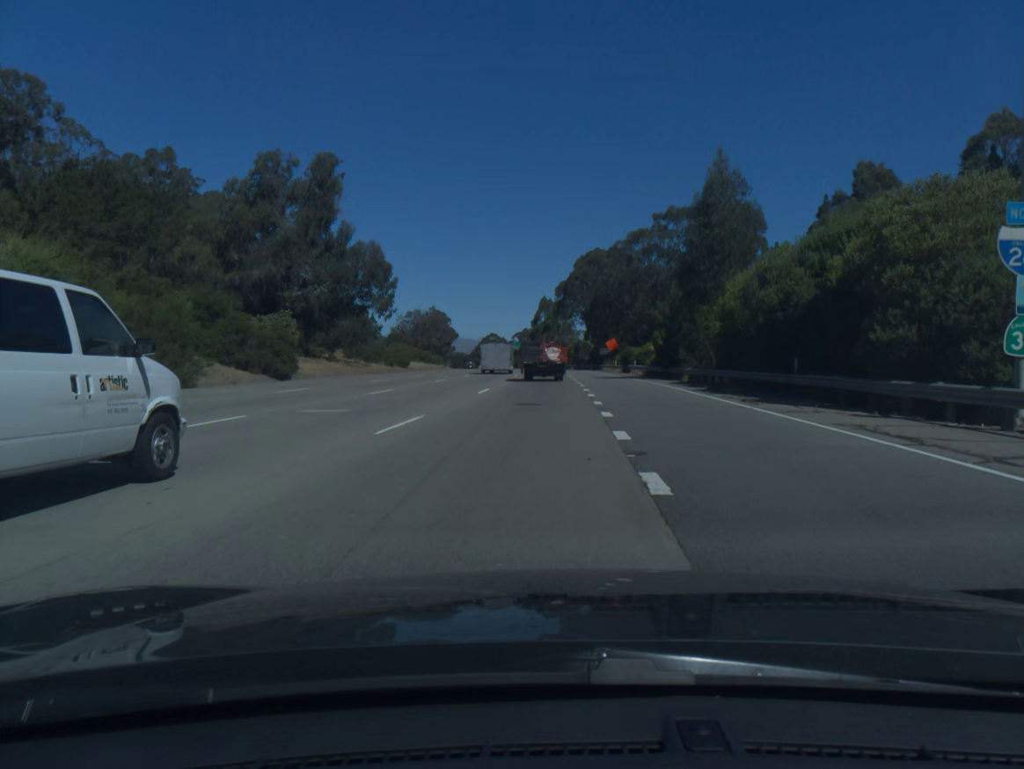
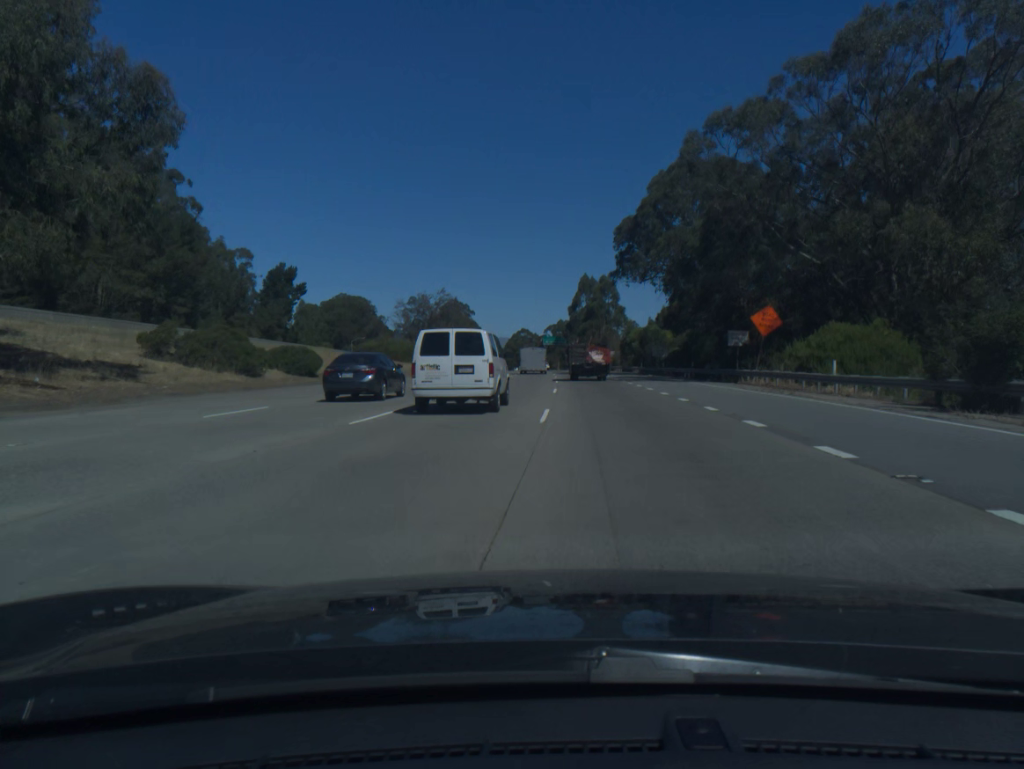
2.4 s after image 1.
(-1.5, +56.1) m; -3°
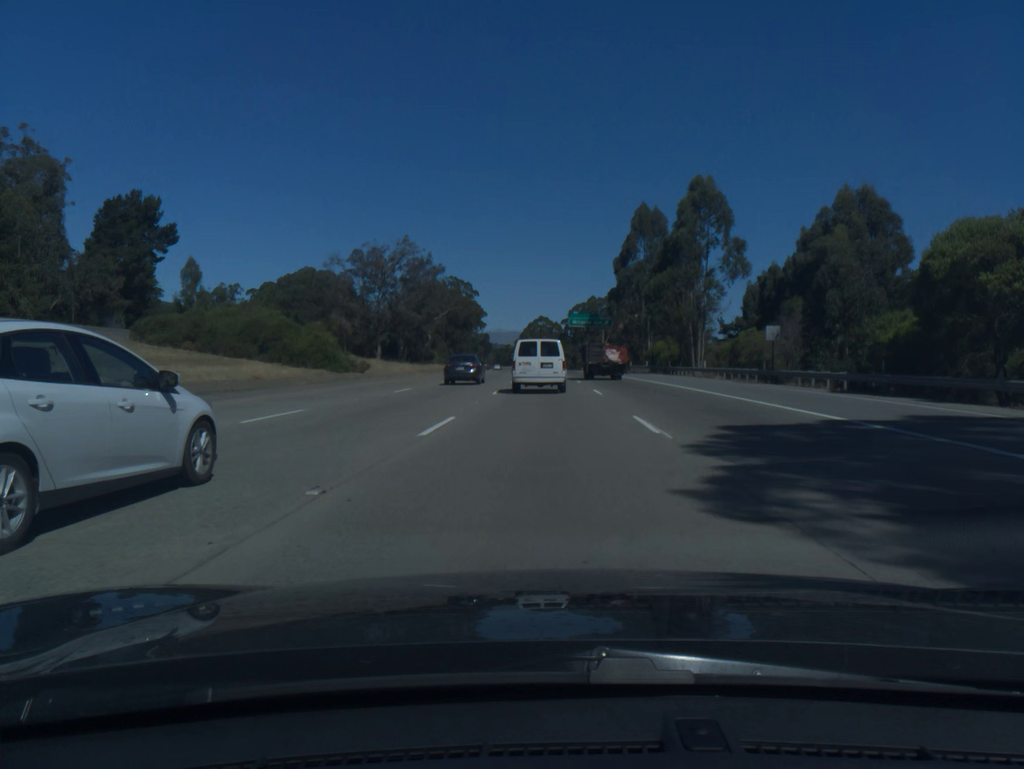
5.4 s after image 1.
(-0.7, +75.9) m; -1°
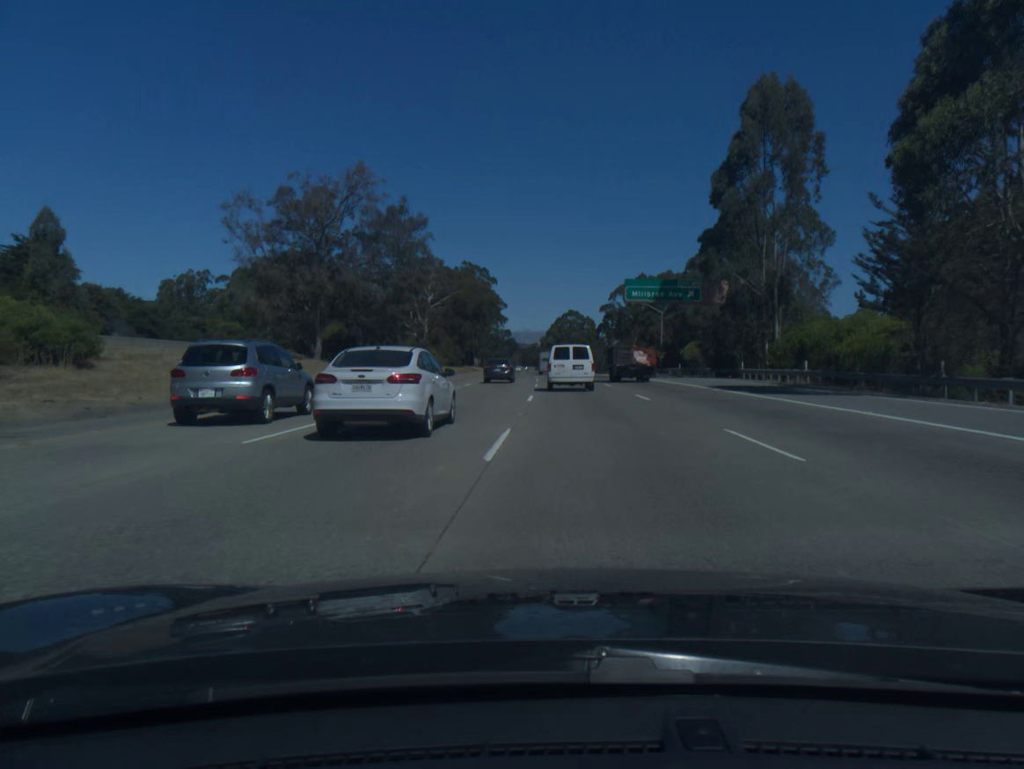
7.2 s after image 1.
(-0.9, +46.6) m; -2°
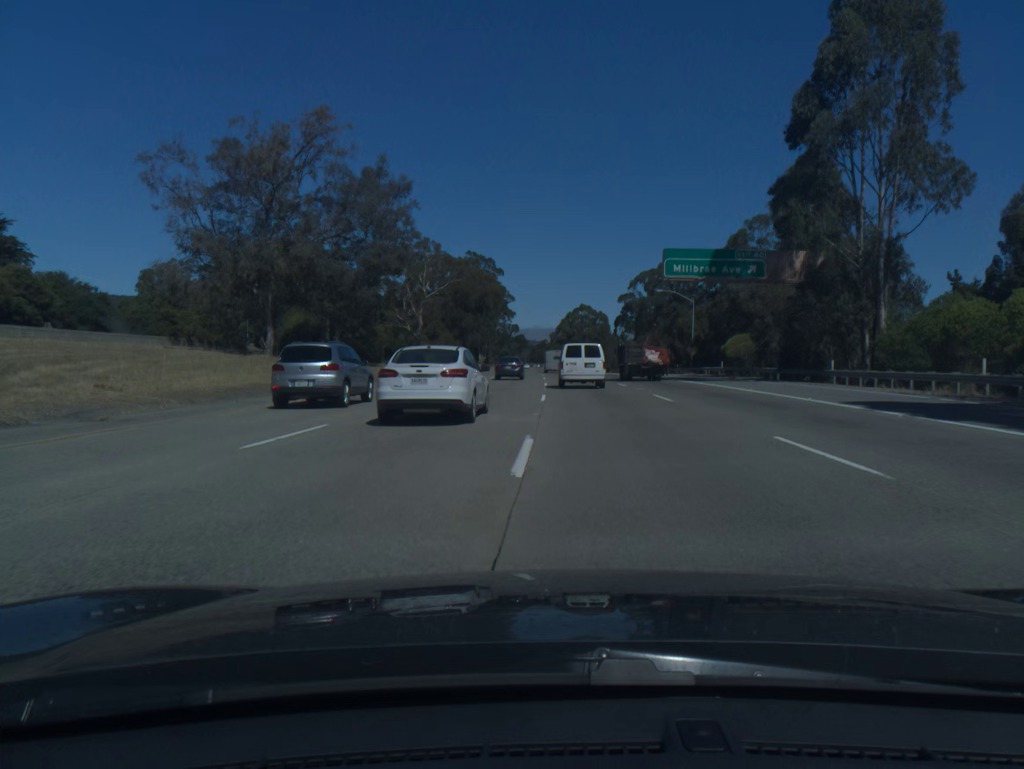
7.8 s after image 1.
(-0.1, +16.0) m; -1°
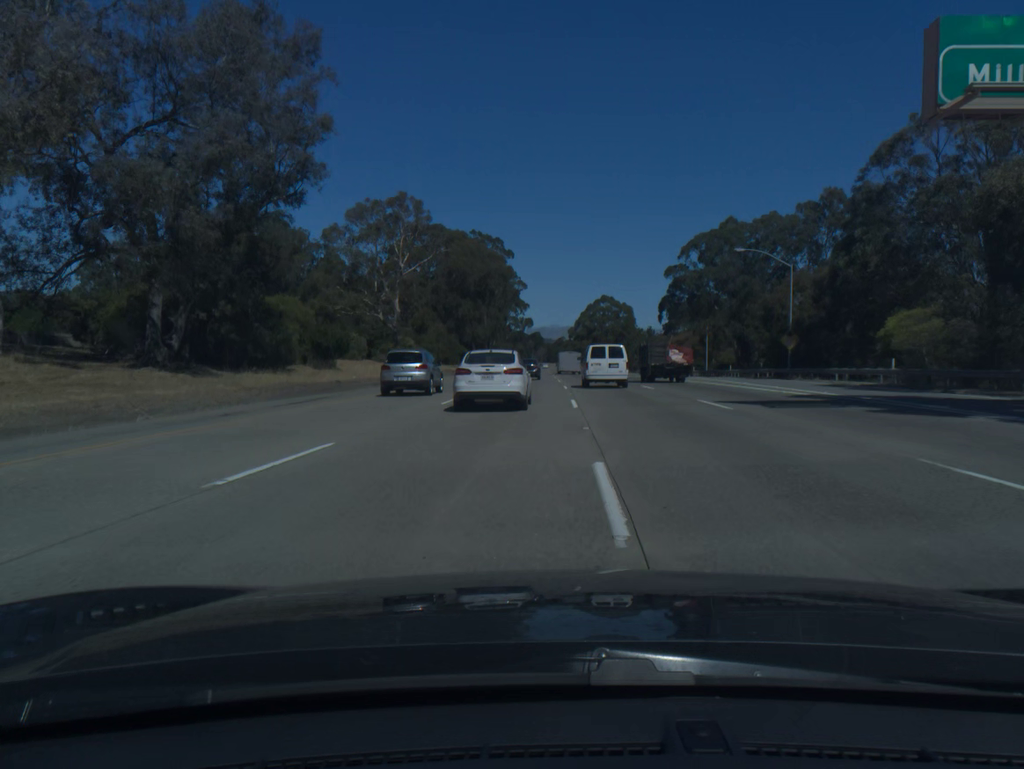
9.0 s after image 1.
(-0.3, +32.1) m; -1°
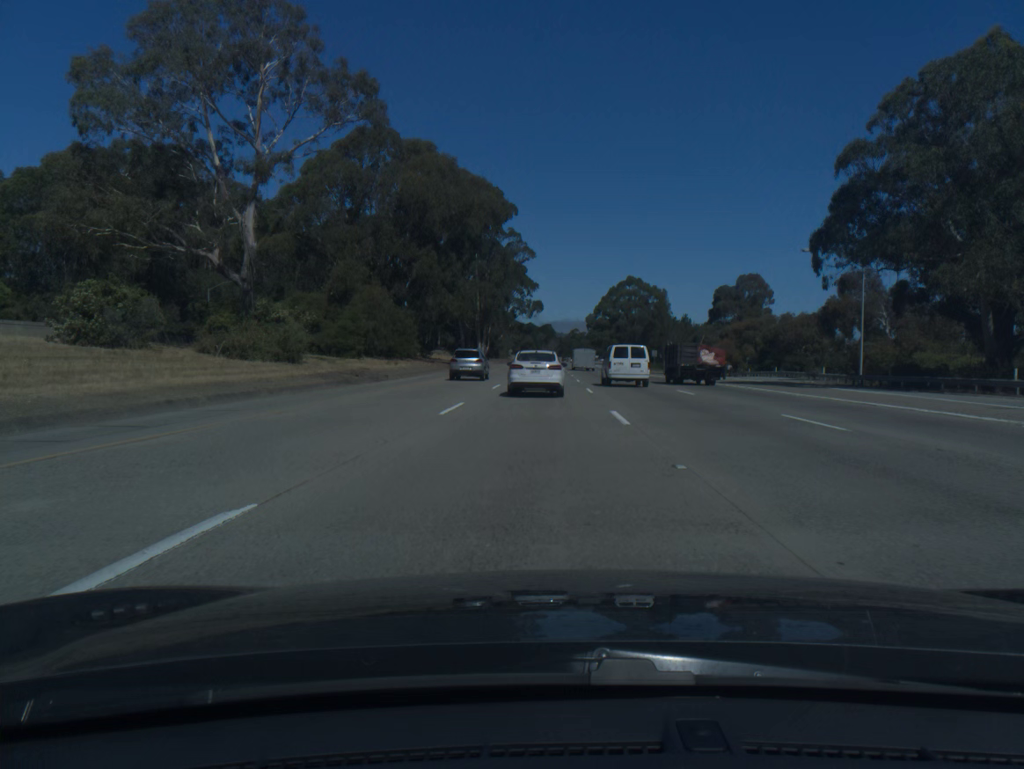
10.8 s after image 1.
(-0.6, +49.1) m; -1°
